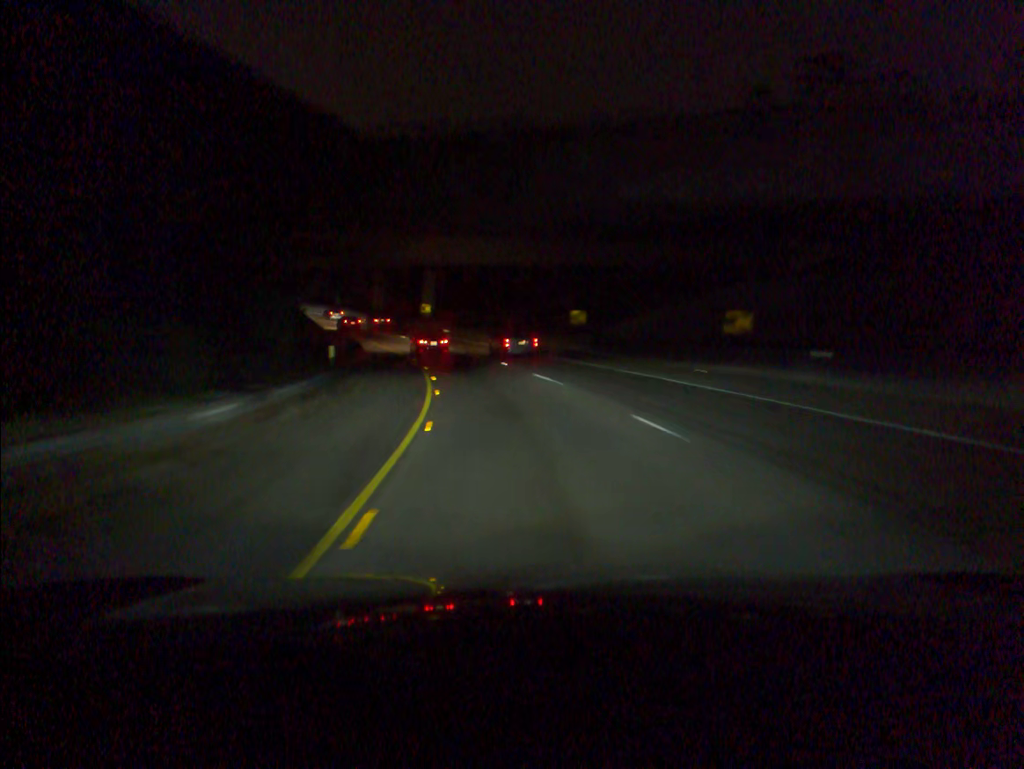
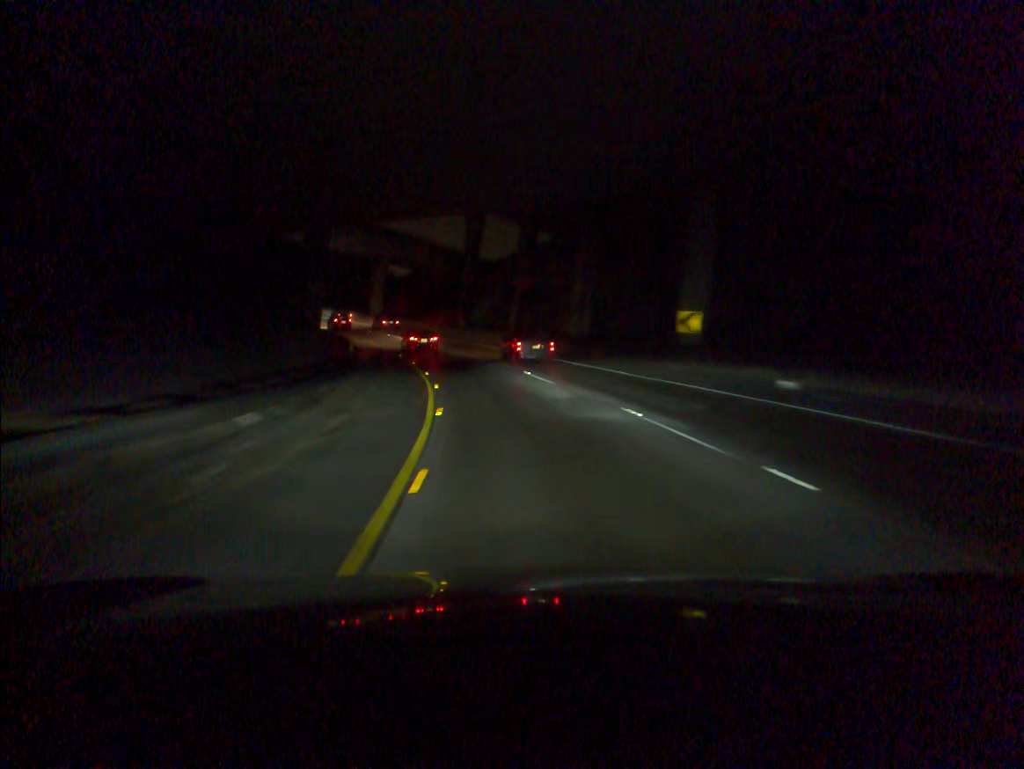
(-8.1, +54.2) m; -16°
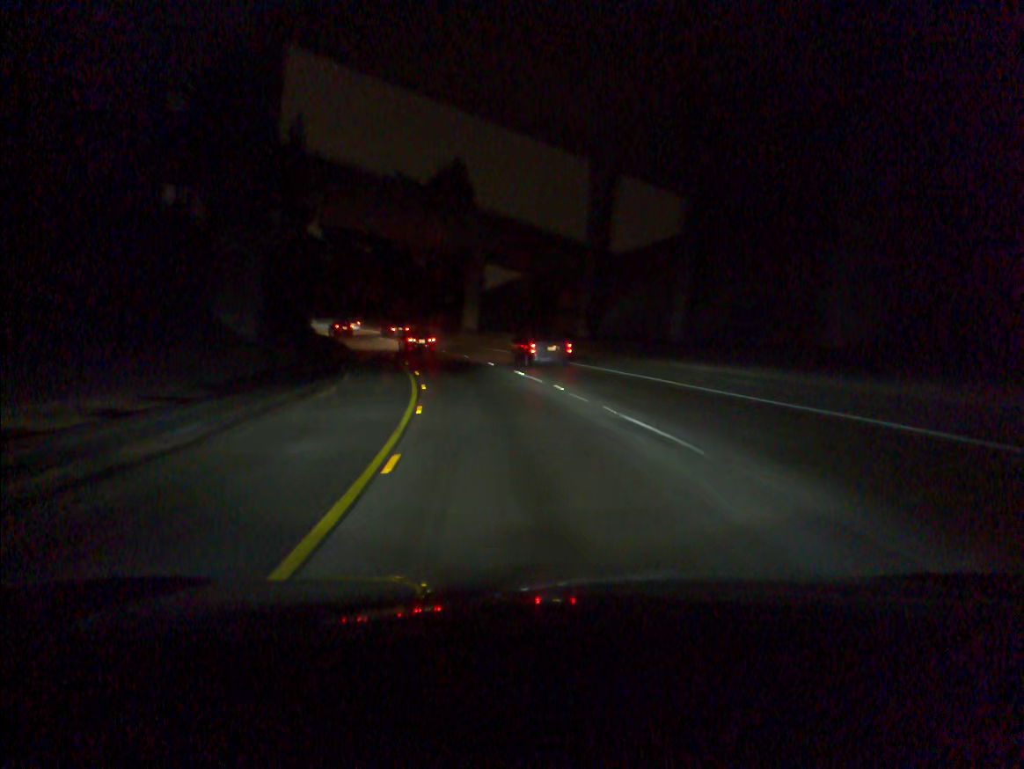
(-2.0, +28.0) m; -9°
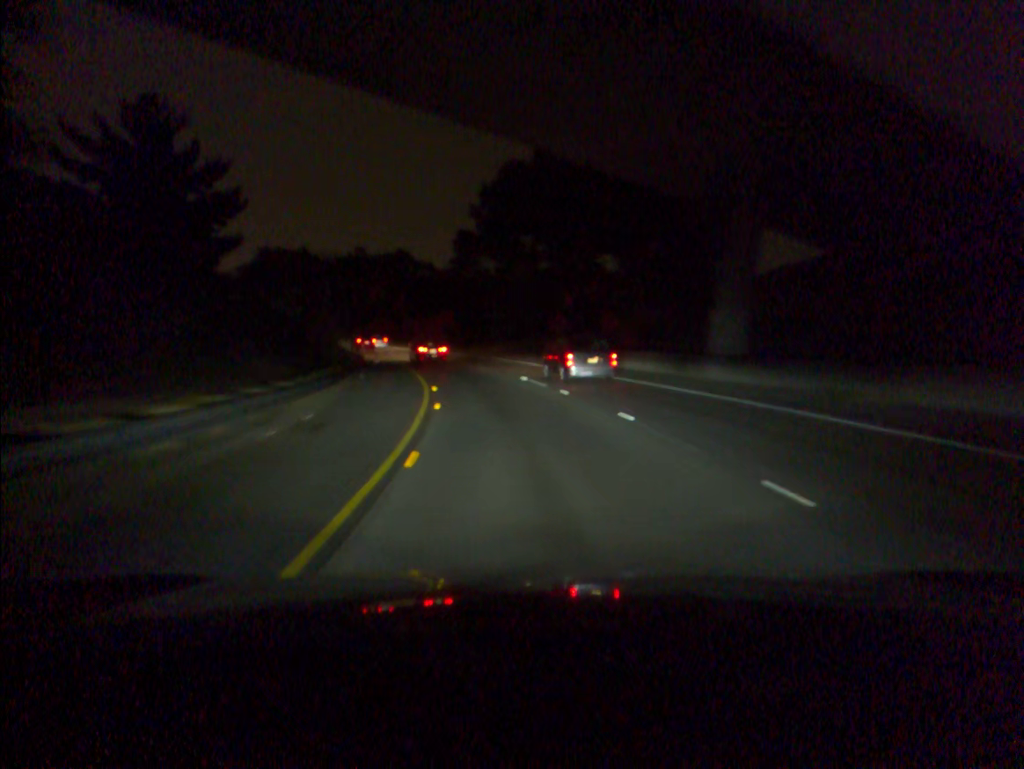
(-5.3, +42.2) m; -14°
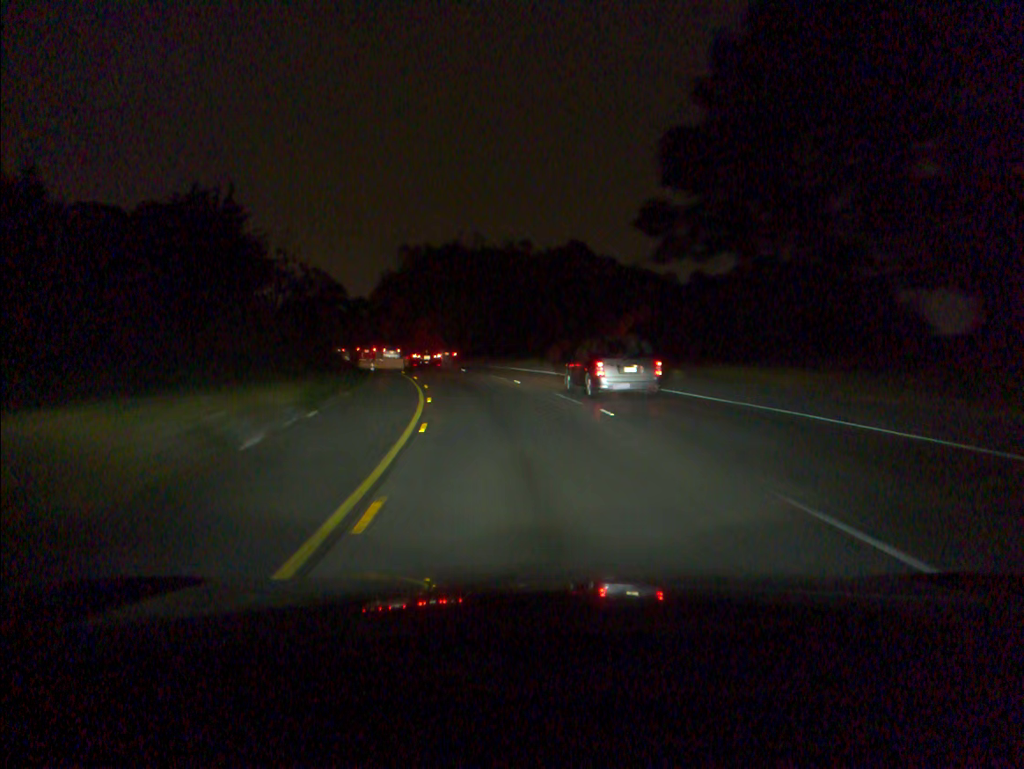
(-4.7, +42.4) m; -13°
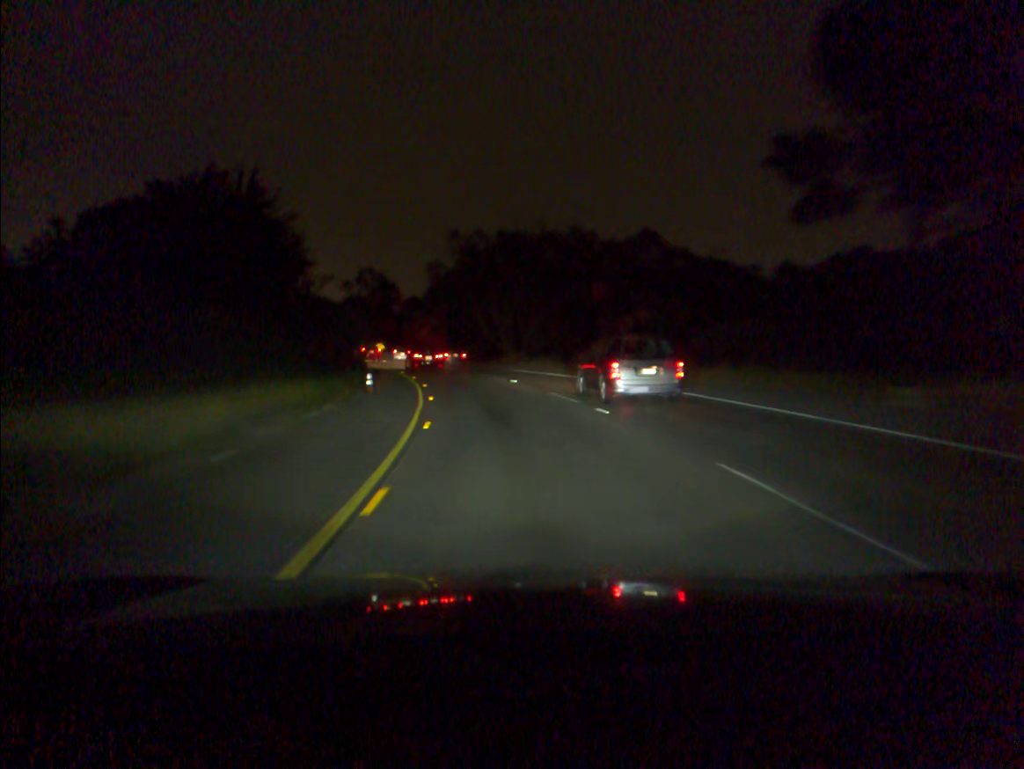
(-0.6, +14.2) m; -5°
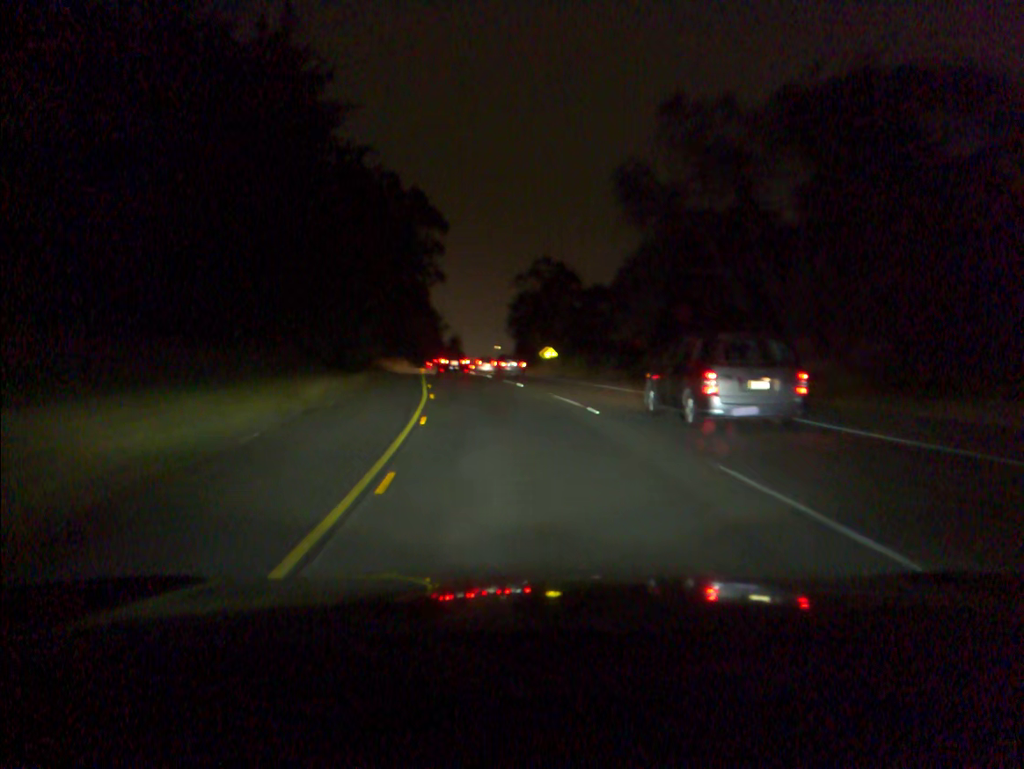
(-5.1, +42.6) m; -14°
